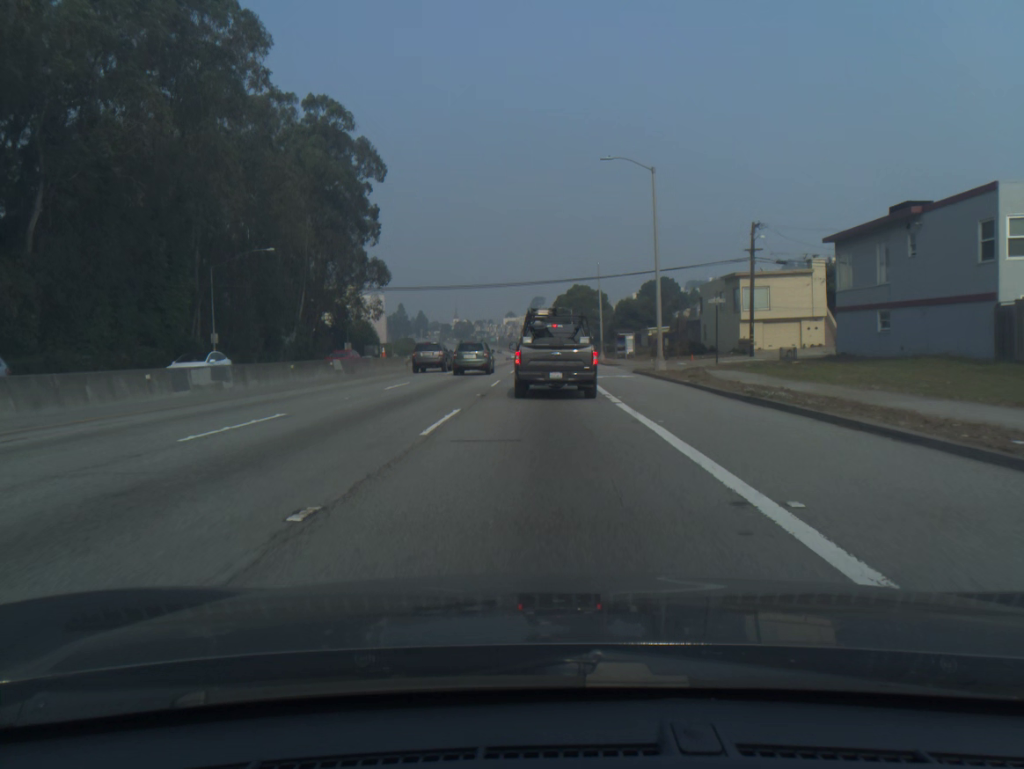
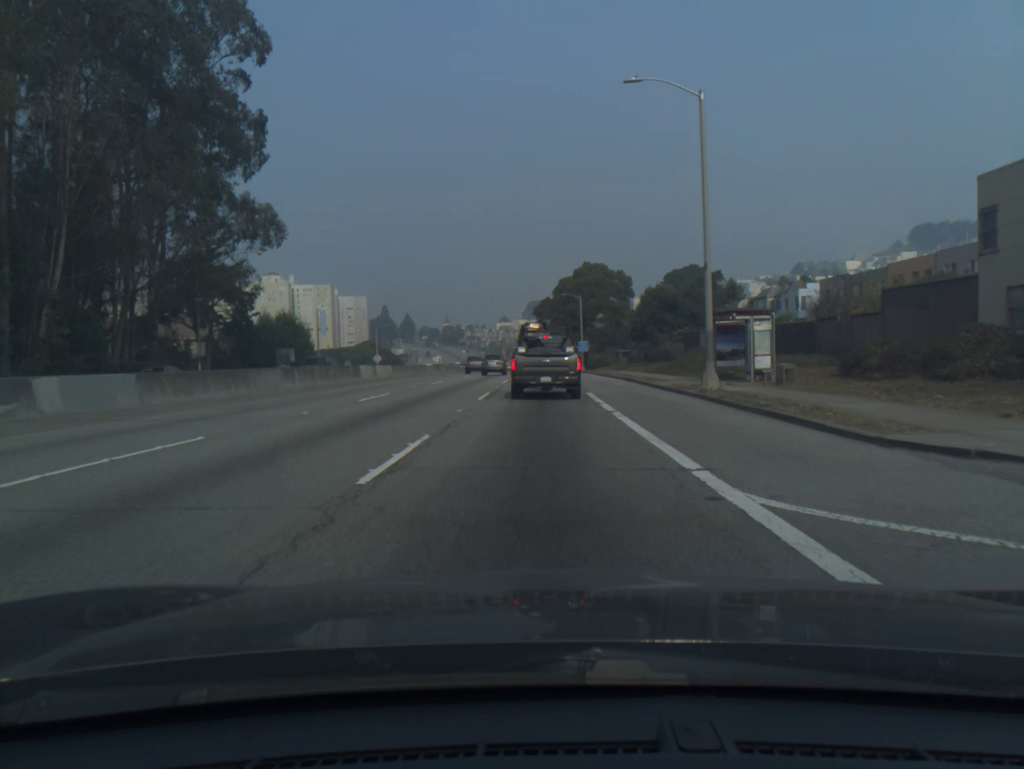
(+0.1, +47.7) m; 0°
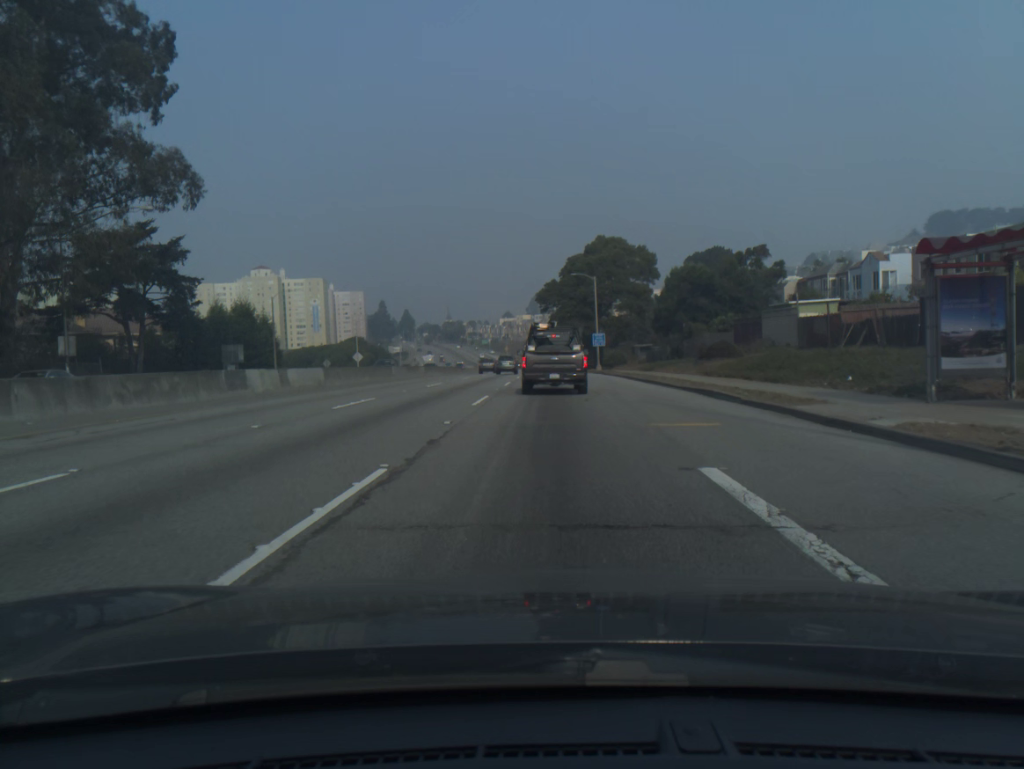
(0.0, +18.2) m; 0°
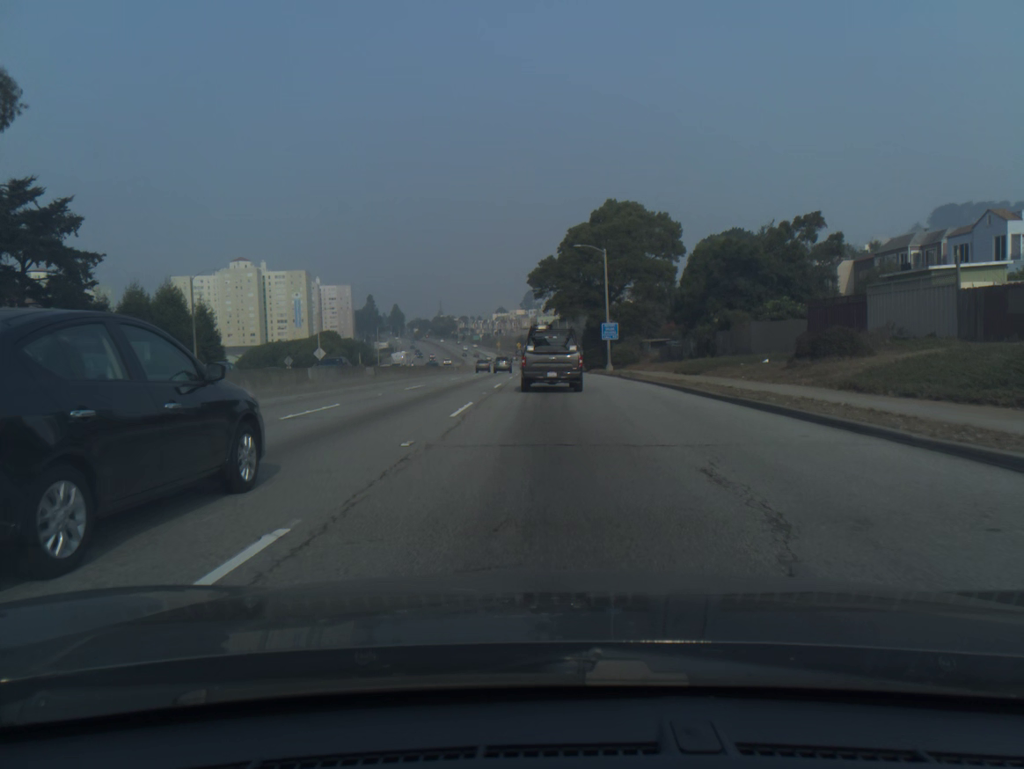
(0.0, +18.1) m; 0°
